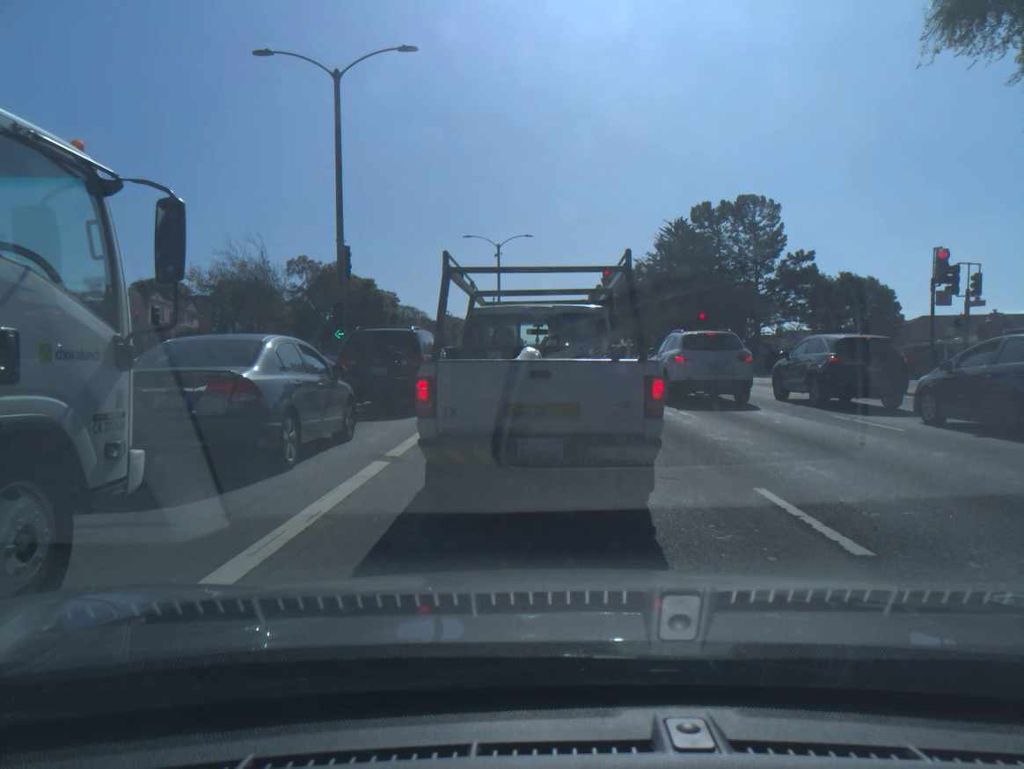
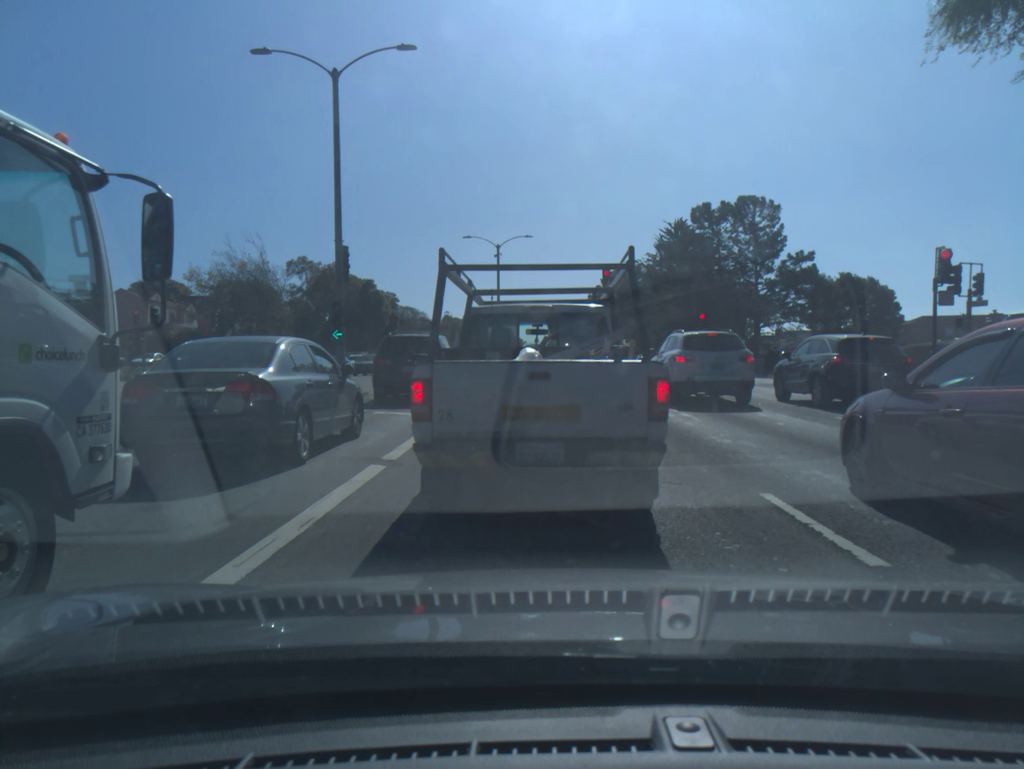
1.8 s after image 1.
(0.0, +0.2) m; 0°
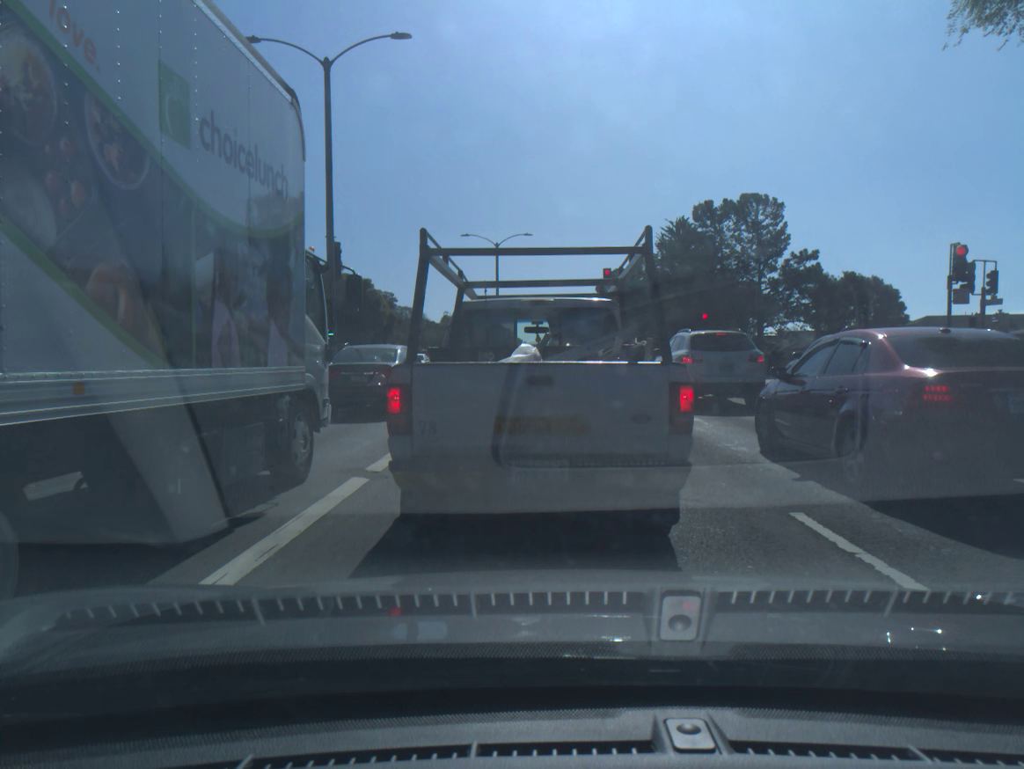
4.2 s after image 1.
(0.0, +0.8) m; 0°
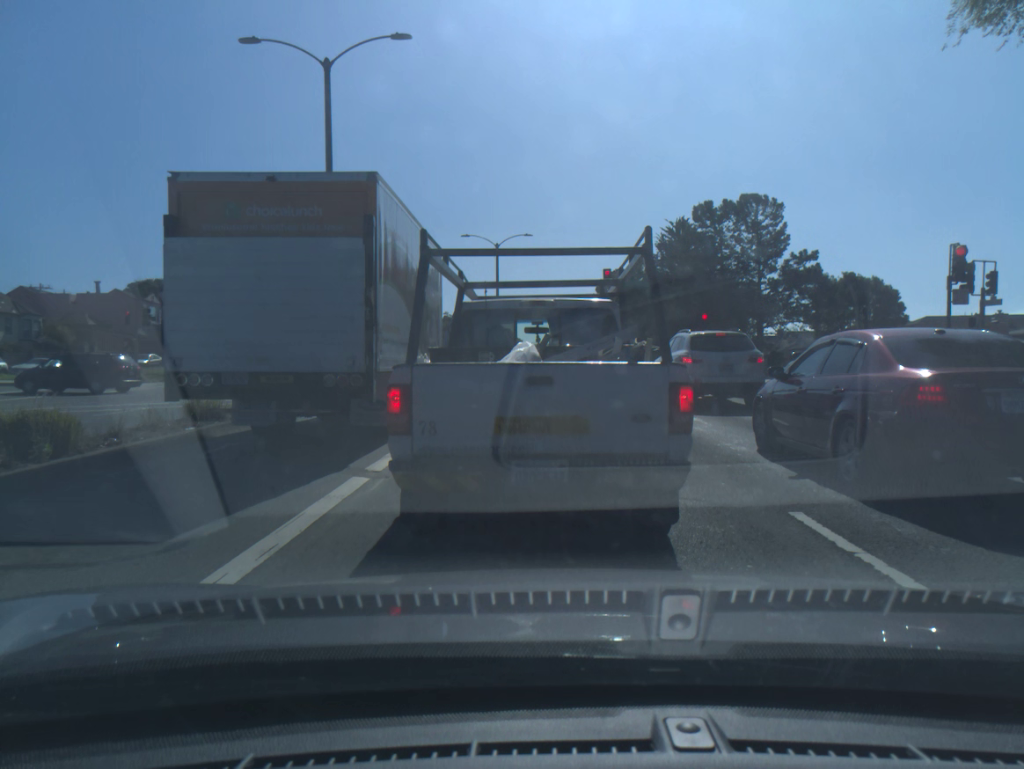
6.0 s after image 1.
(0.0, 0.0) m; 0°
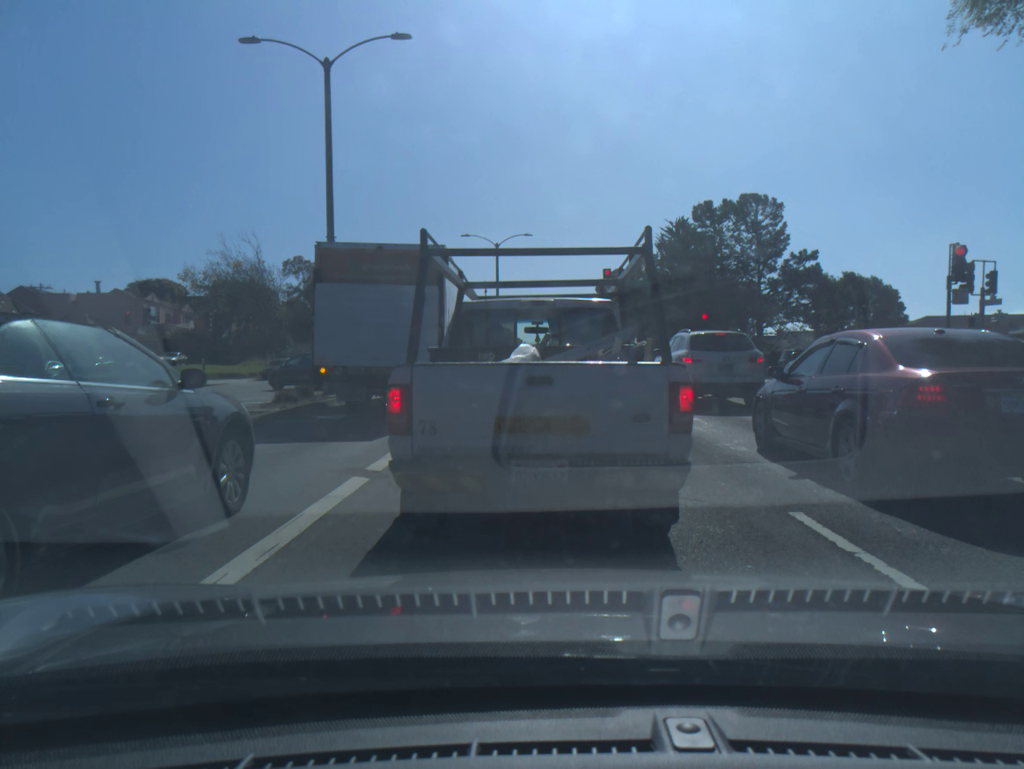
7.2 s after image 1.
(0.0, 0.0) m; 0°
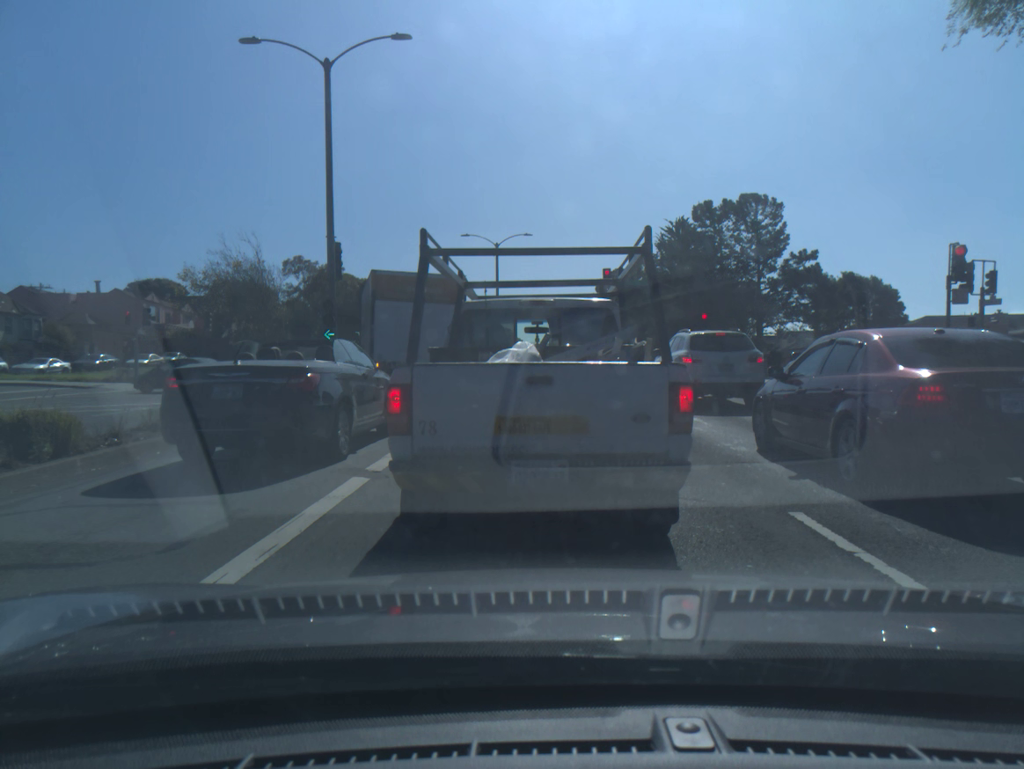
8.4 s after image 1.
(0.0, 0.0) m; 0°
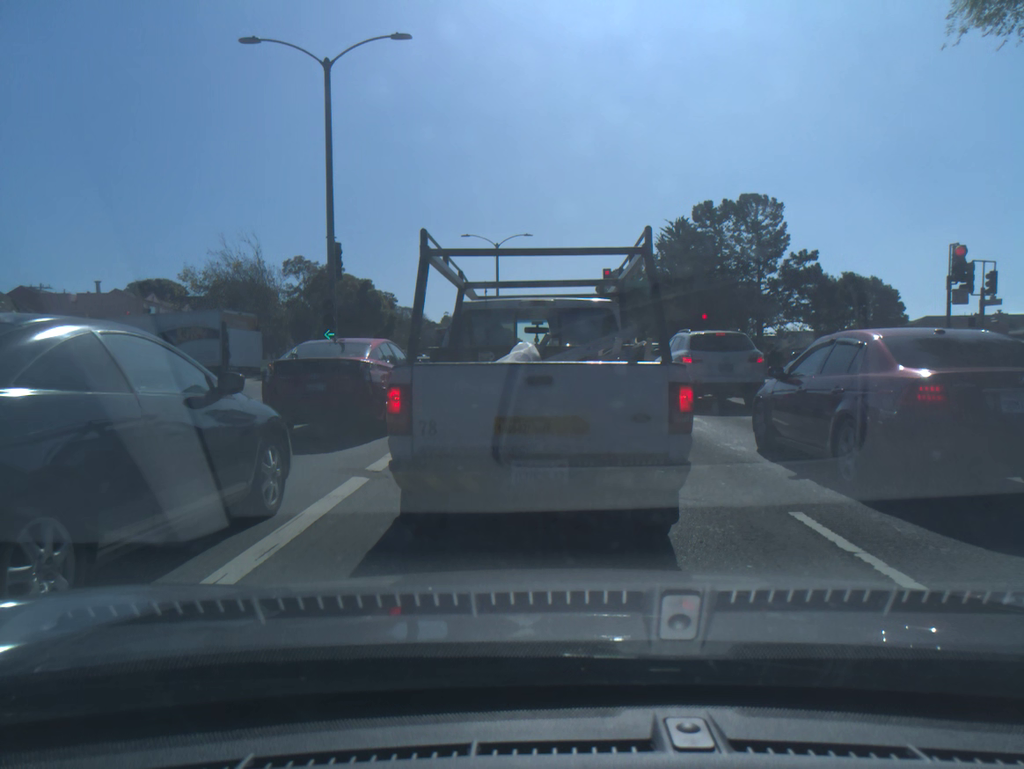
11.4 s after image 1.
(0.0, 0.0) m; 0°
